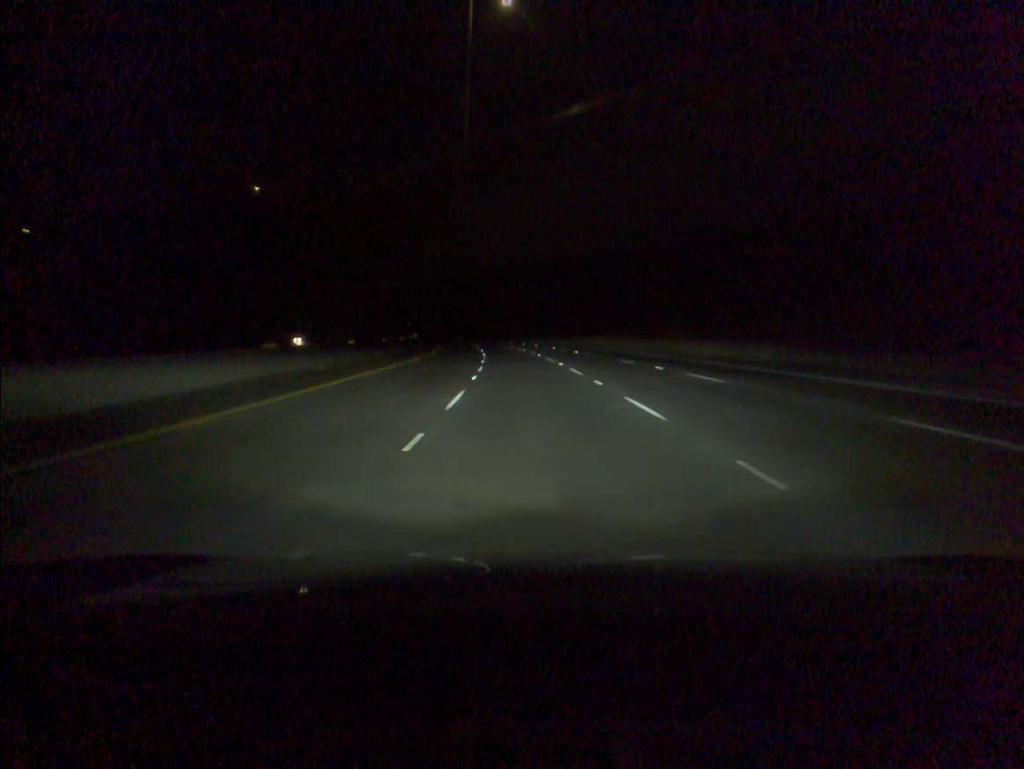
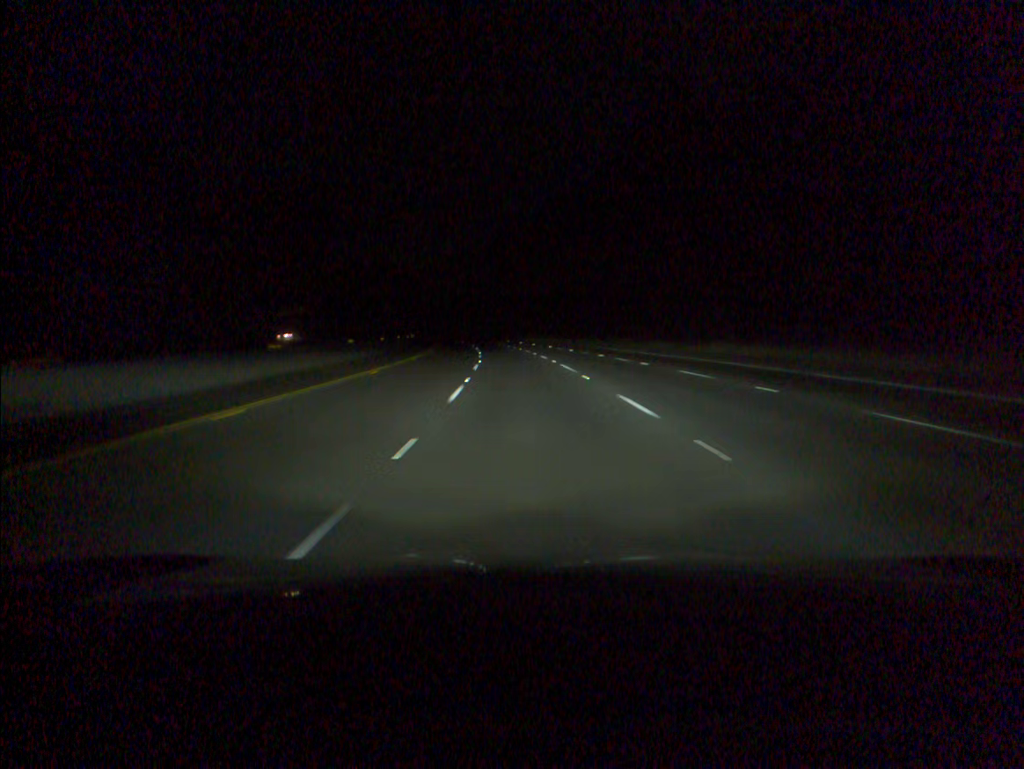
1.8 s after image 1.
(-1.7, +57.4) m; -3°
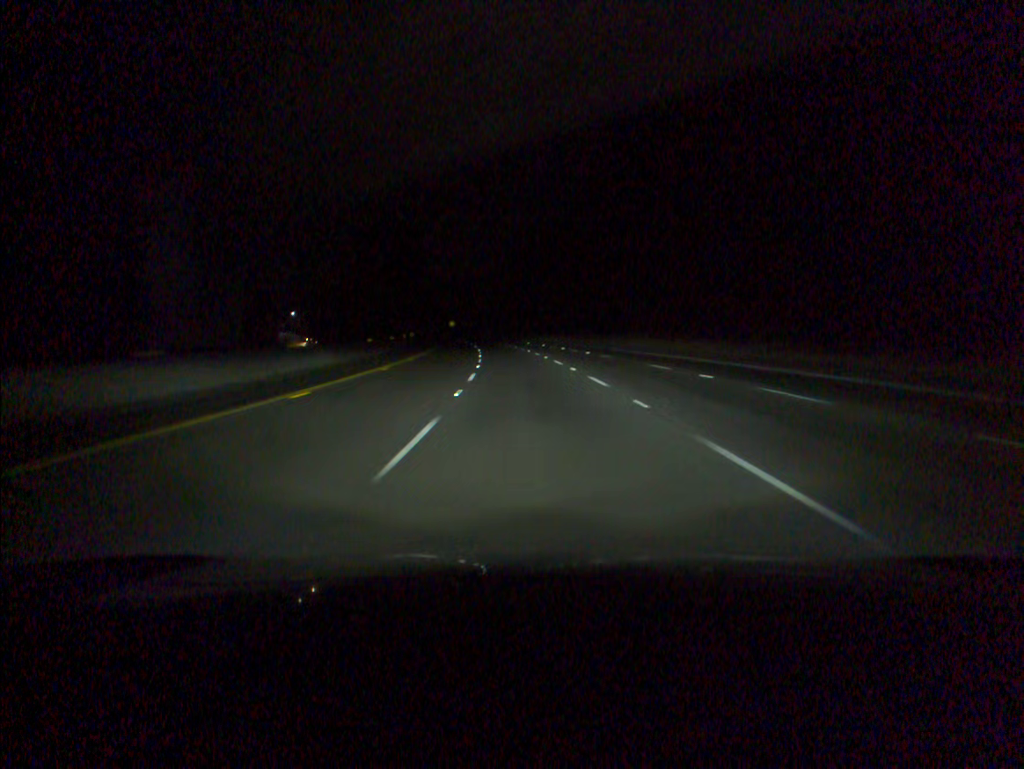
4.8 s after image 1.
(-6.3, +95.4) m; -7°
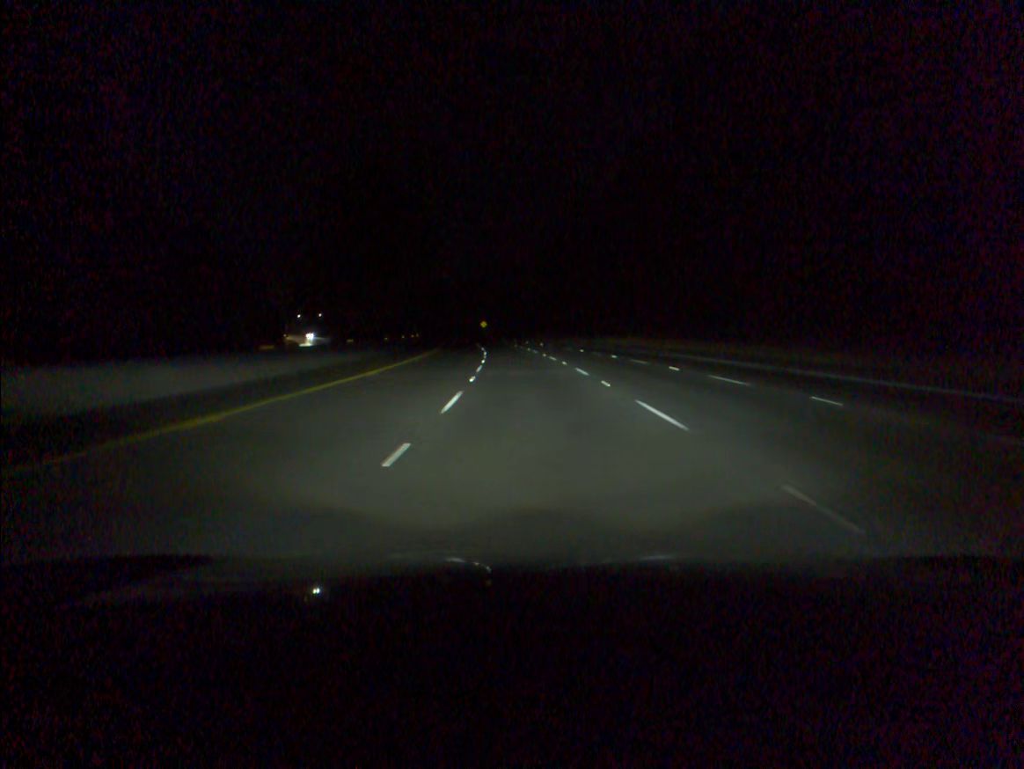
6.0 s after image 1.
(-1.0, +38.1) m; -3°
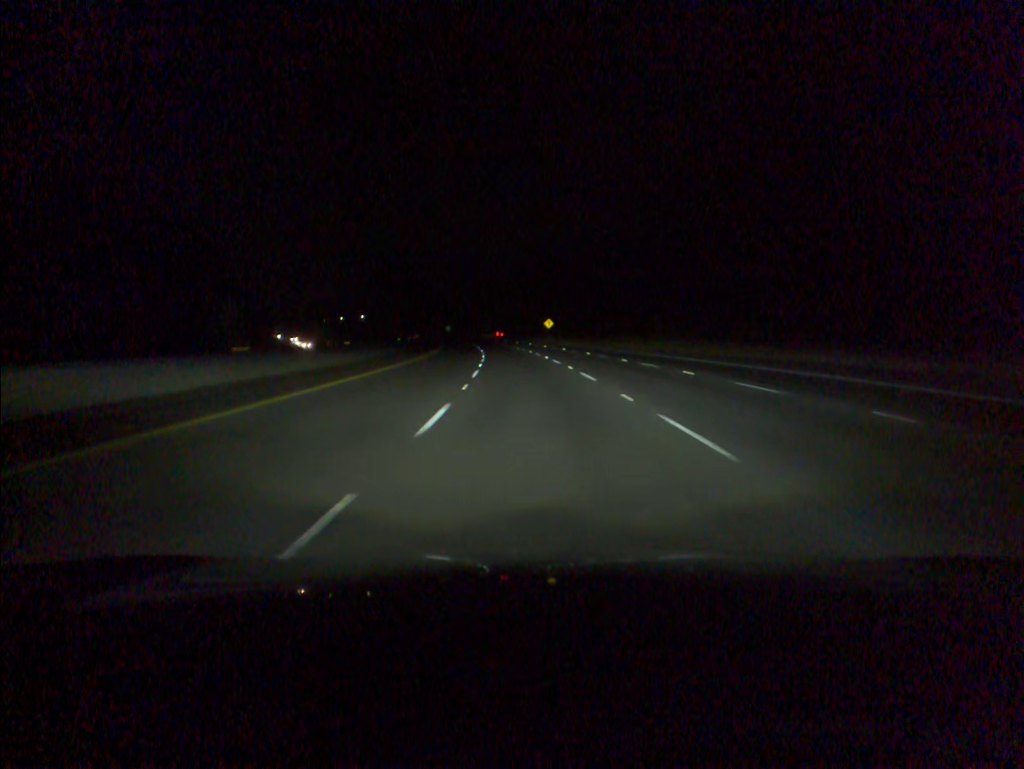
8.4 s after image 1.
(-3.2, +76.1) m; -5°
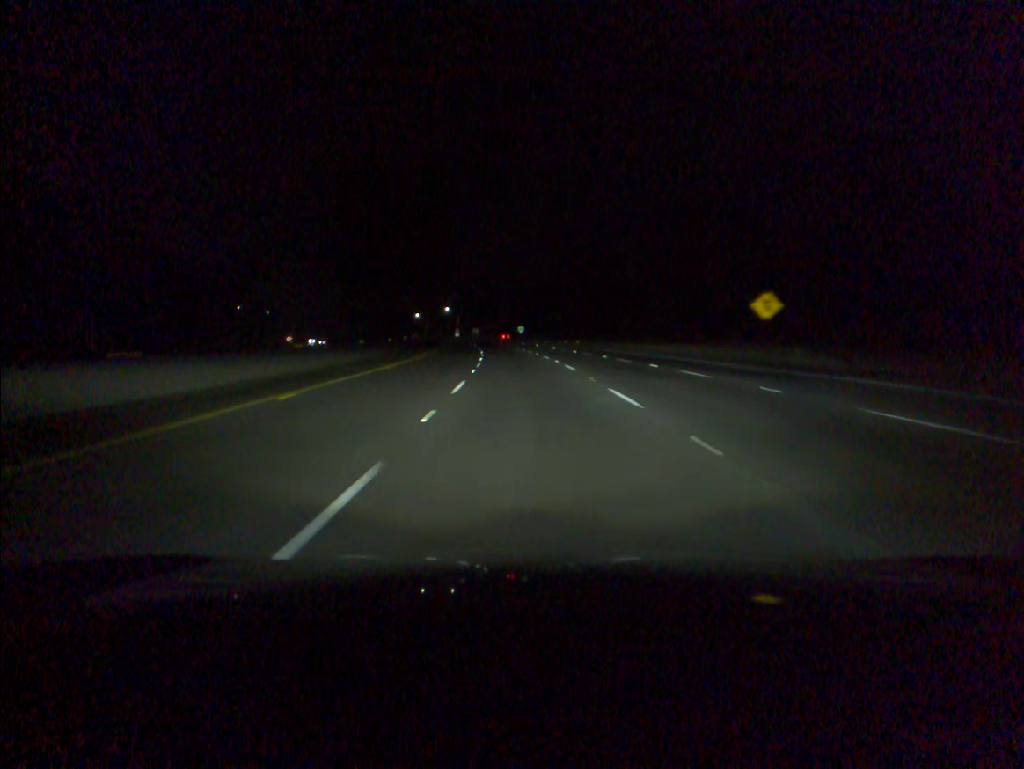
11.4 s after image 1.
(-5.2, +94.7) m; -6°
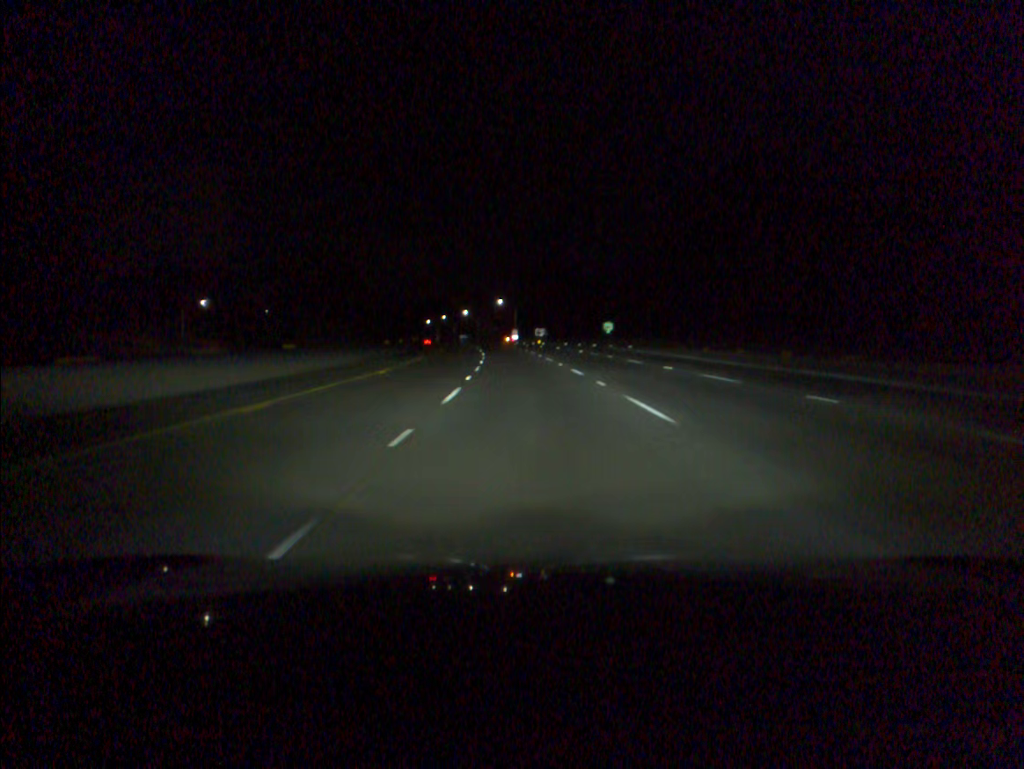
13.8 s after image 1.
(-3.3, +75.5) m; -5°
